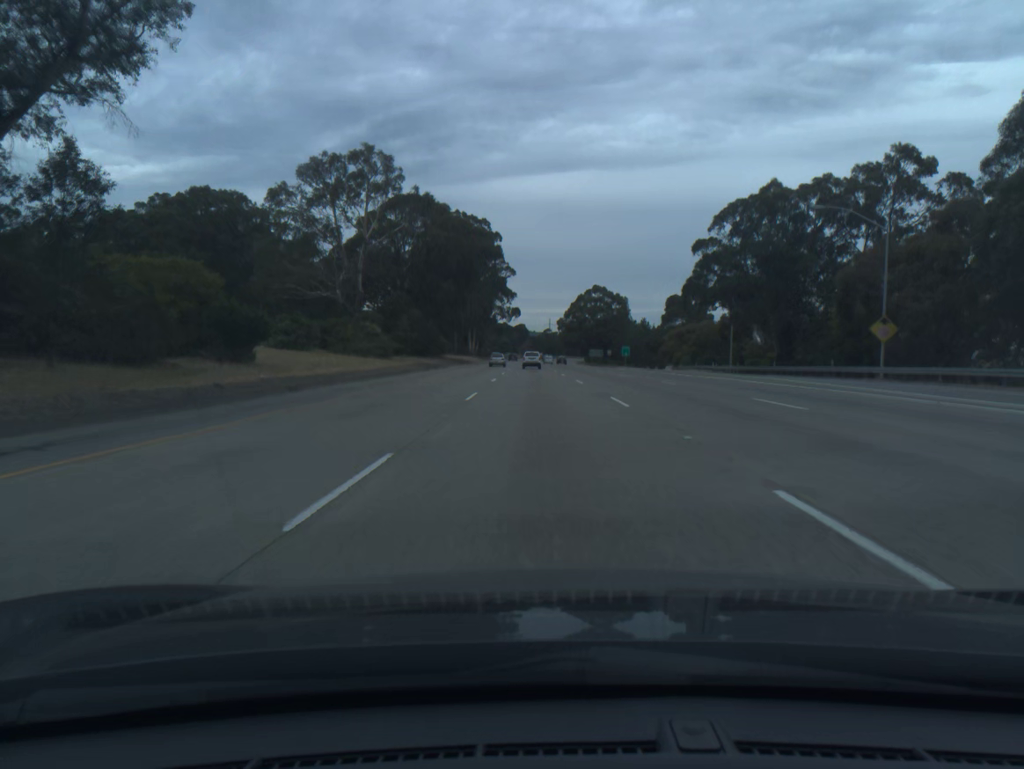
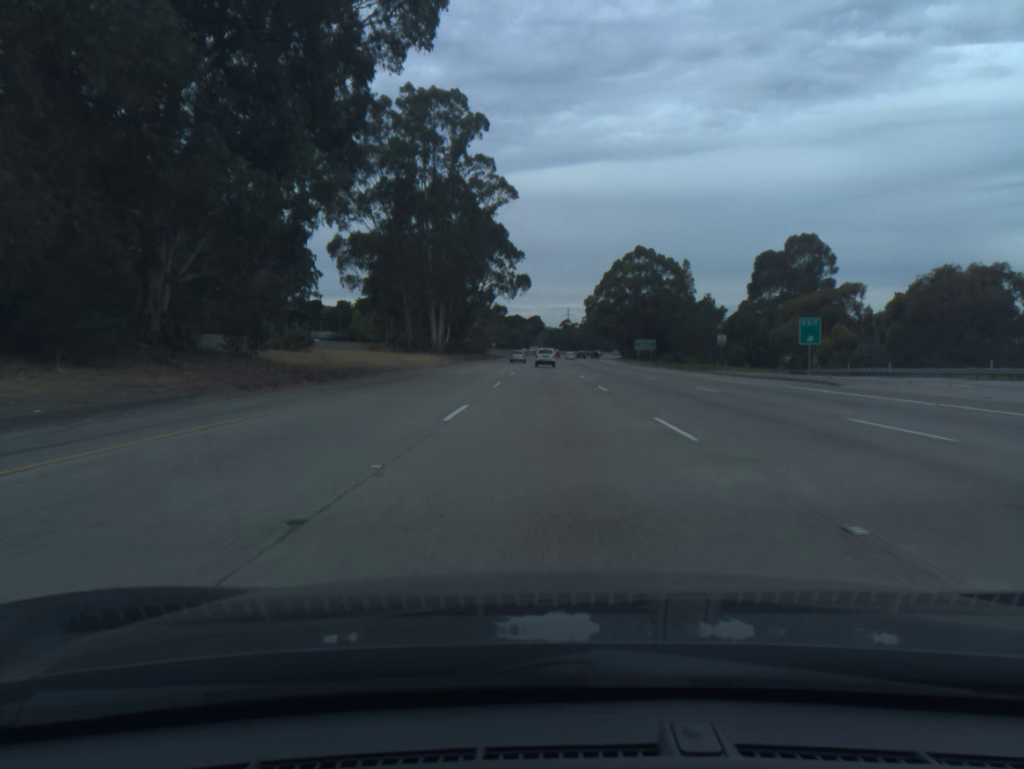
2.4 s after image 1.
(-1.3, +79.3) m; -1°
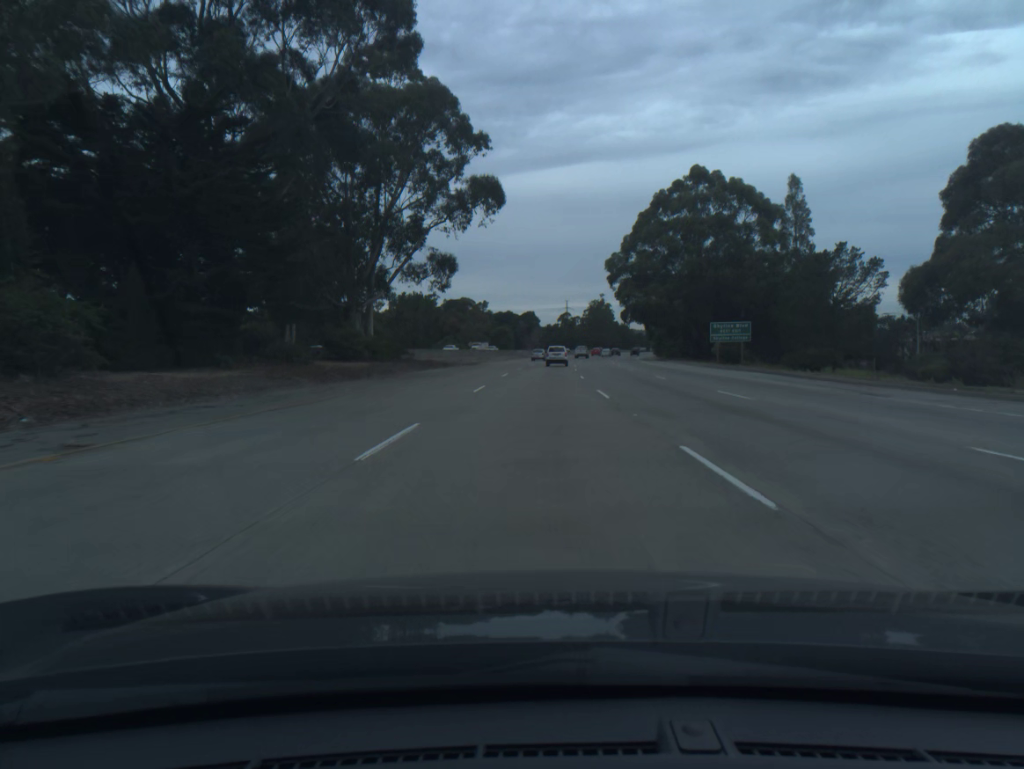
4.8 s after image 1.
(+0.3, +78.0) m; 0°
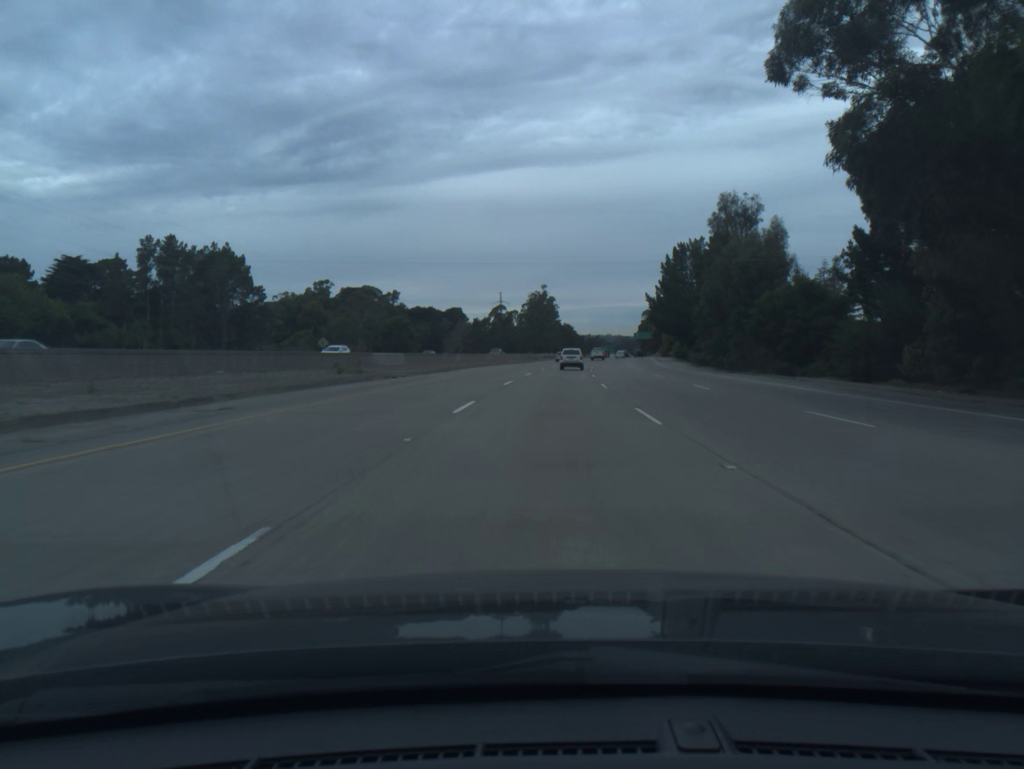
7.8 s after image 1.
(+2.6, +95.3) m; +5°
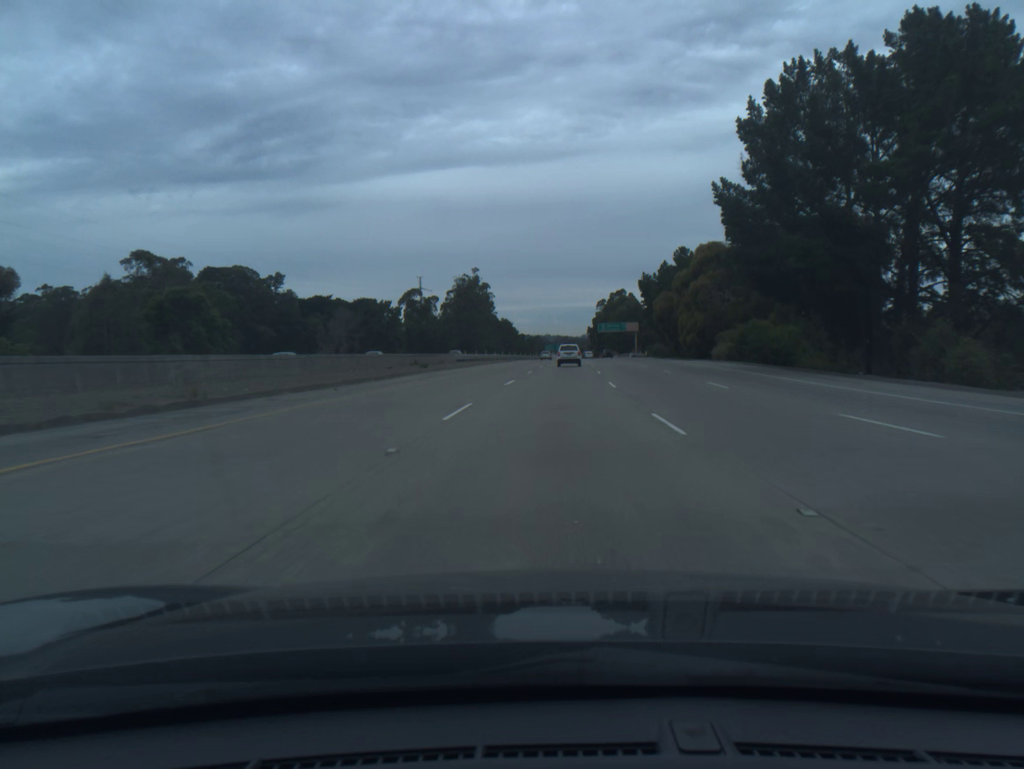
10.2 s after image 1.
(+2.9, +75.1) m; +4°
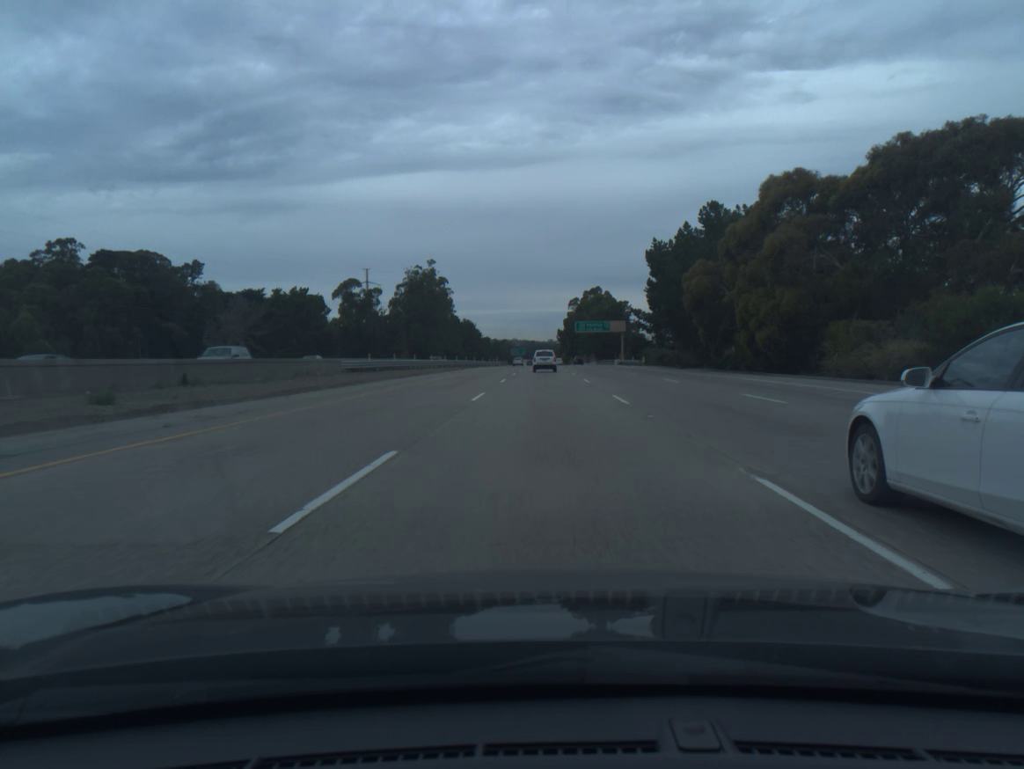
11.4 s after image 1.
(+0.8, +37.2) m; +2°
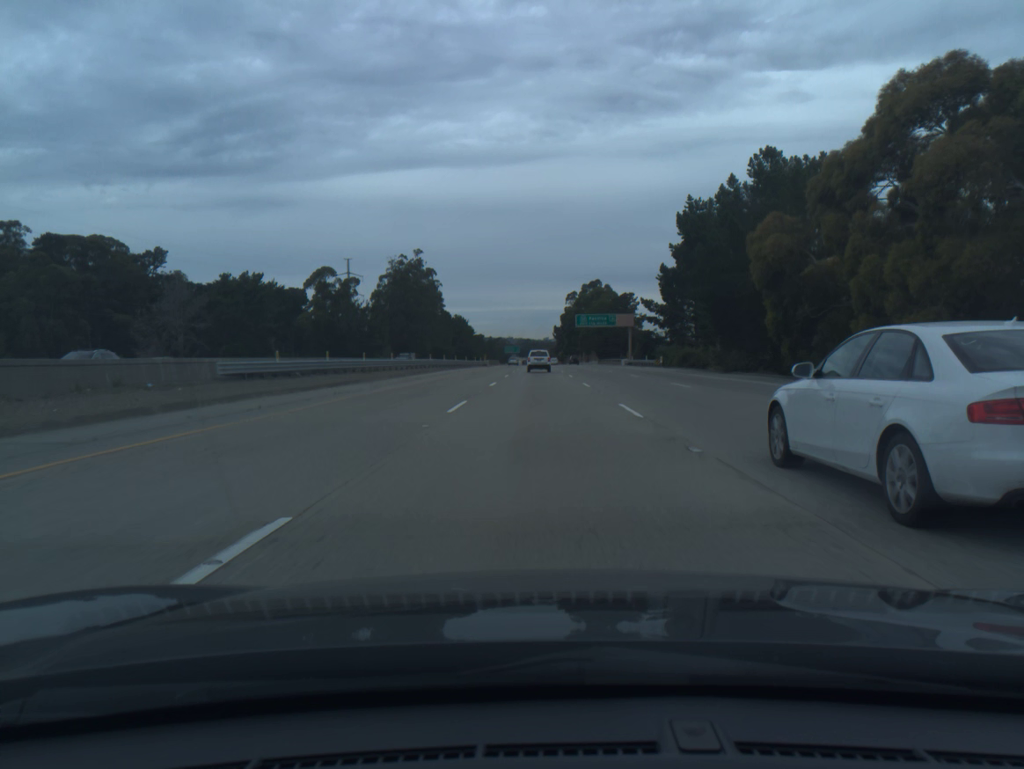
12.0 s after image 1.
(+0.1, +18.5) m; 0°
